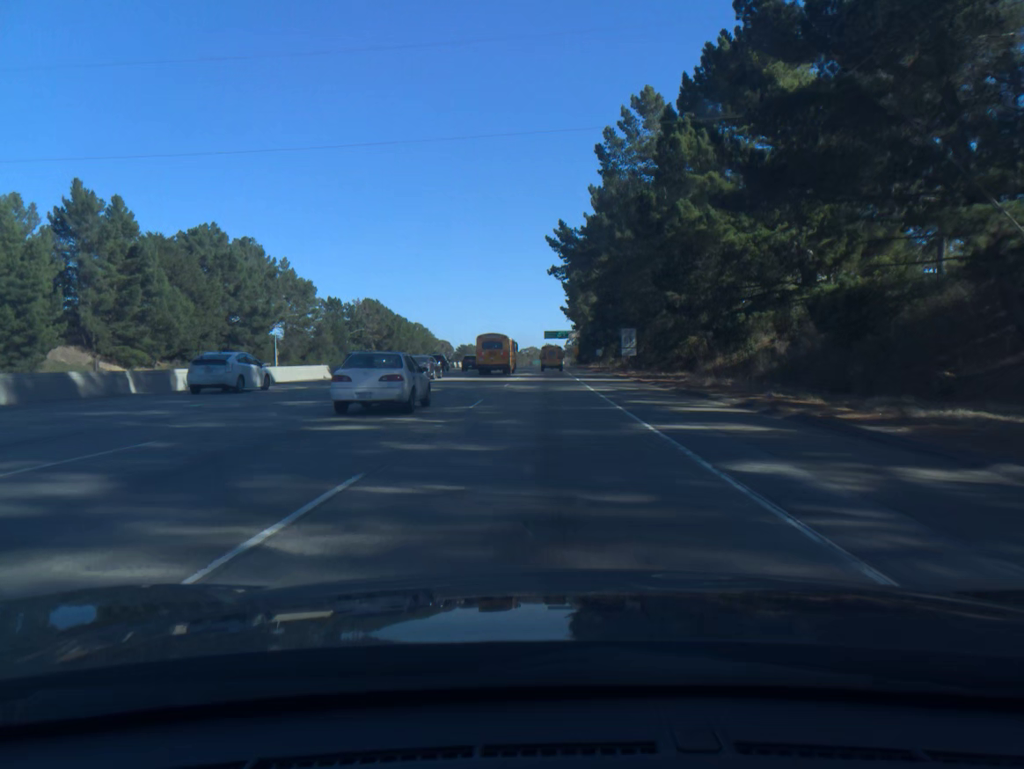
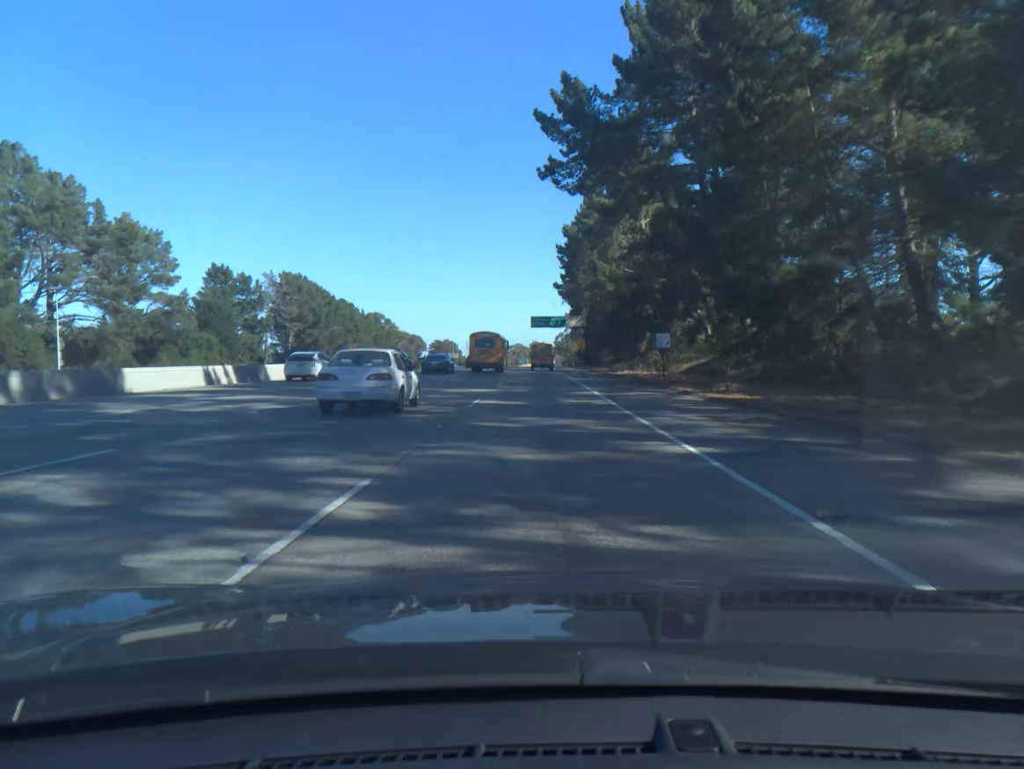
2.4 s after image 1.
(+0.3, +59.5) m; +1°
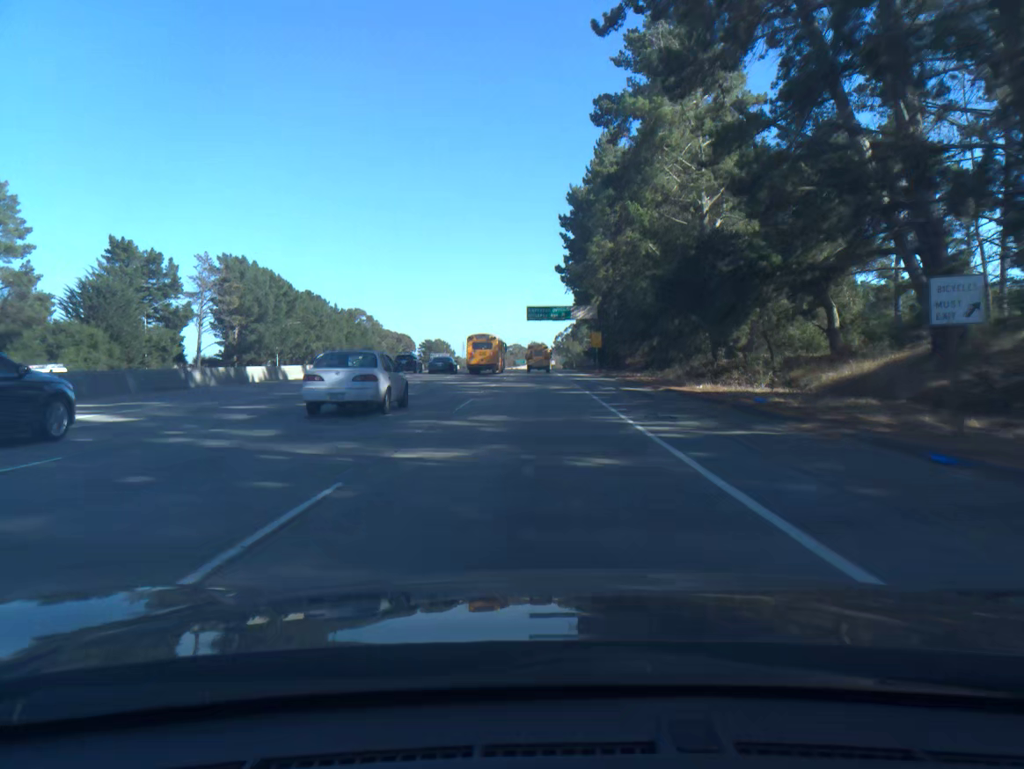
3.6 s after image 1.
(+0.1, +29.8) m; 0°
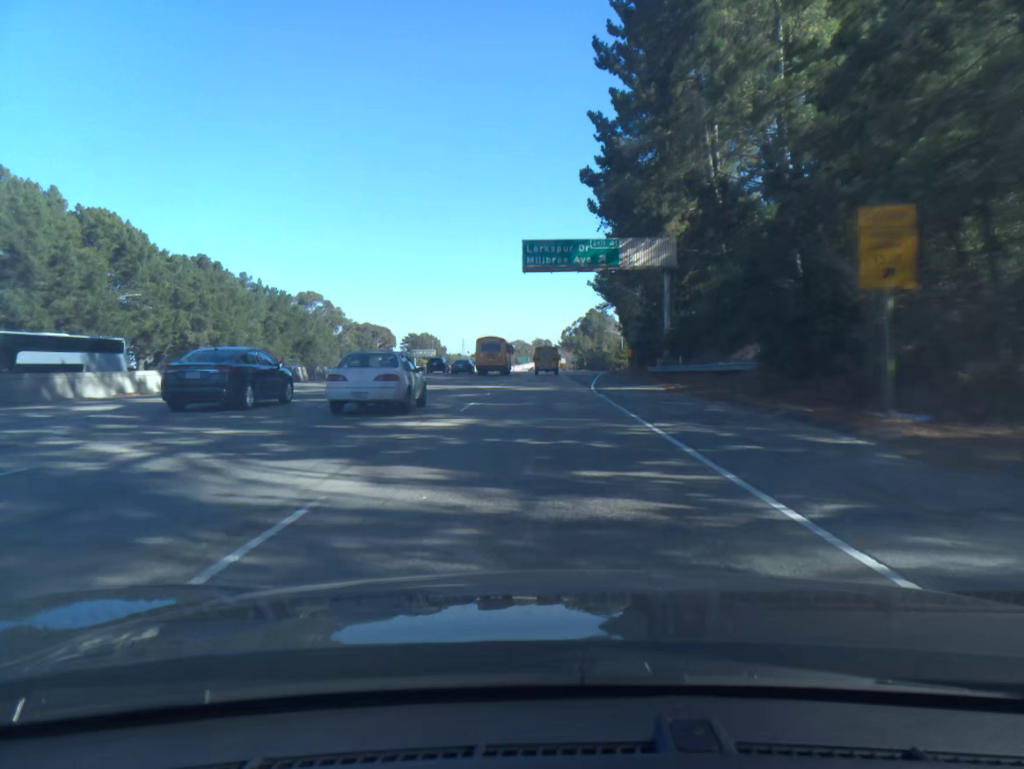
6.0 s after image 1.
(-0.4, +59.3) m; 0°
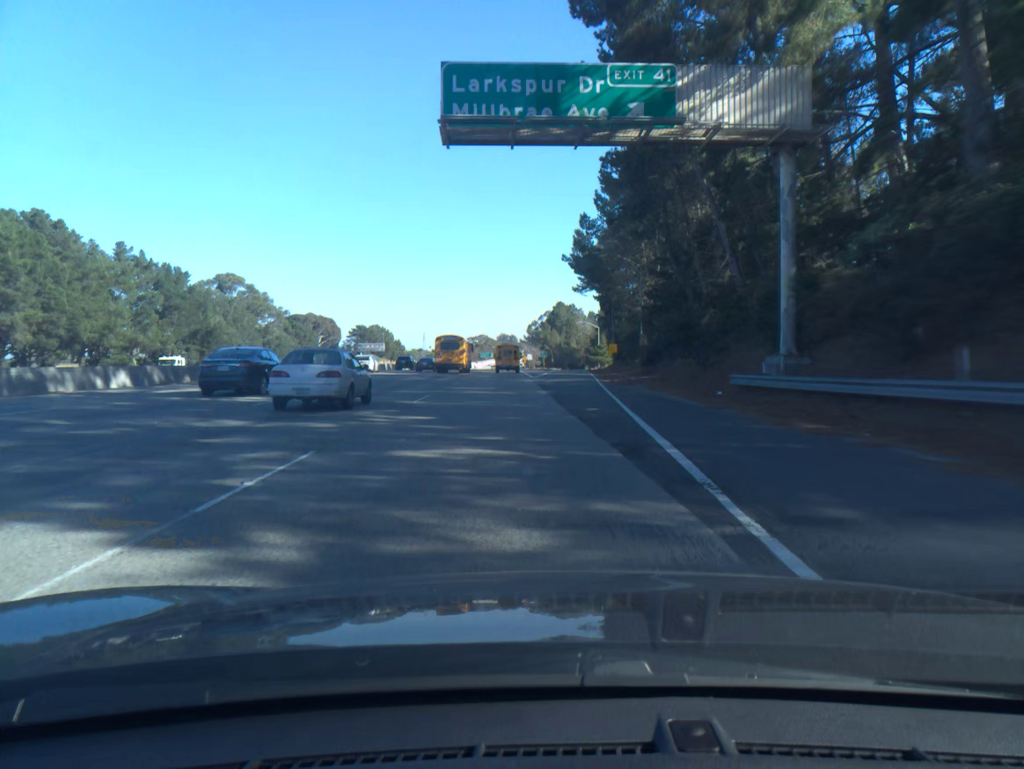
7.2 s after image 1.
(+0.5, +29.5) m; +3°
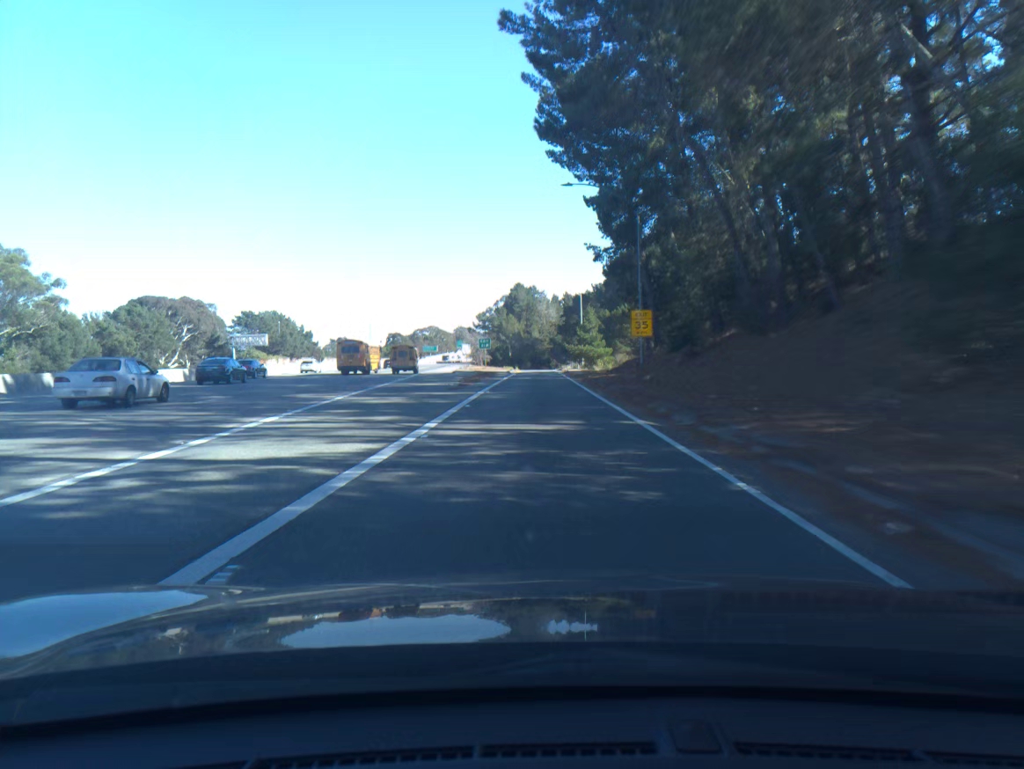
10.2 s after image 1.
(+2.7, +70.6) m; +3°
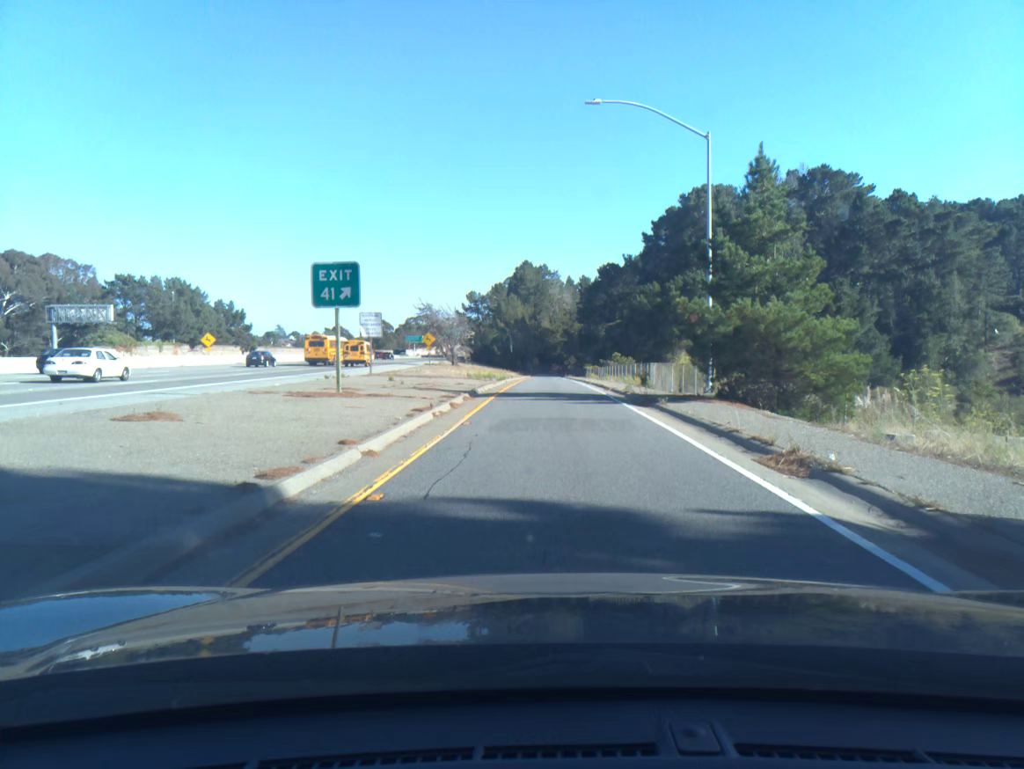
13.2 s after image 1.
(-0.6, +66.6) m; -1°
